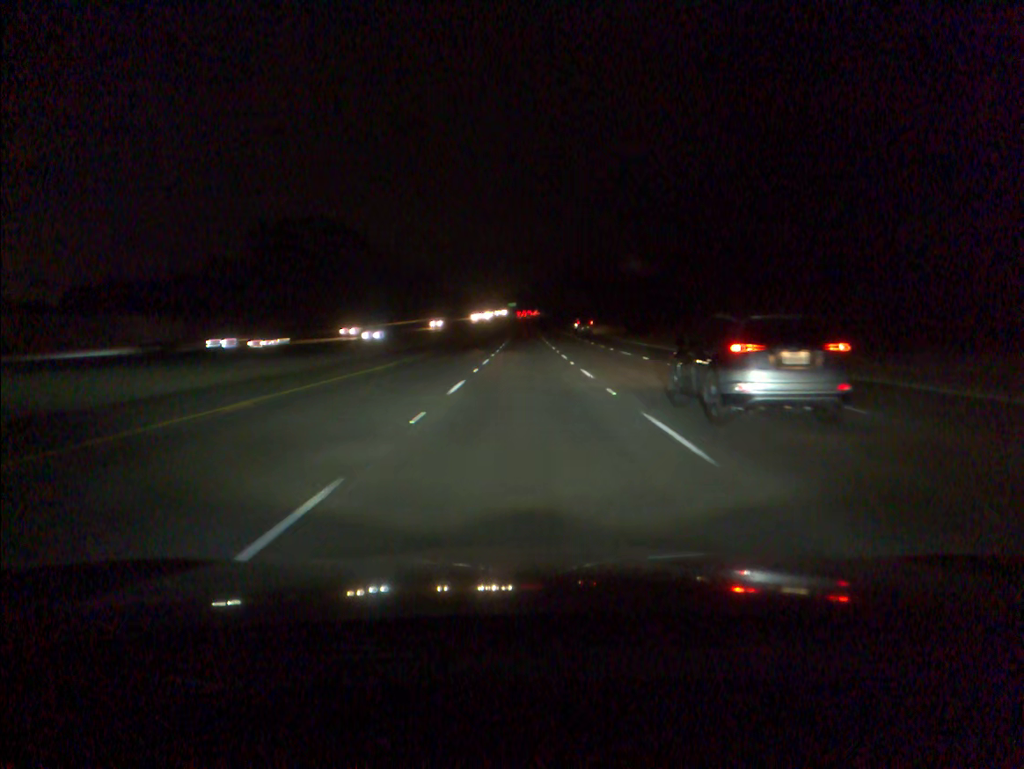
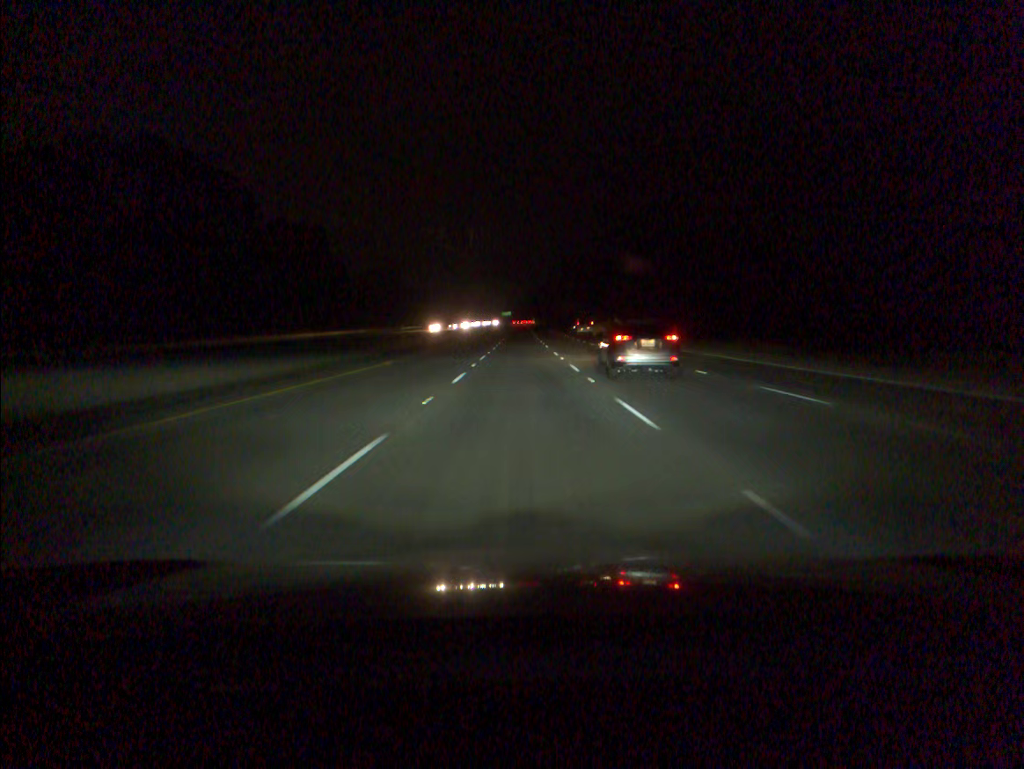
(+0.4, +70.0) m; 0°
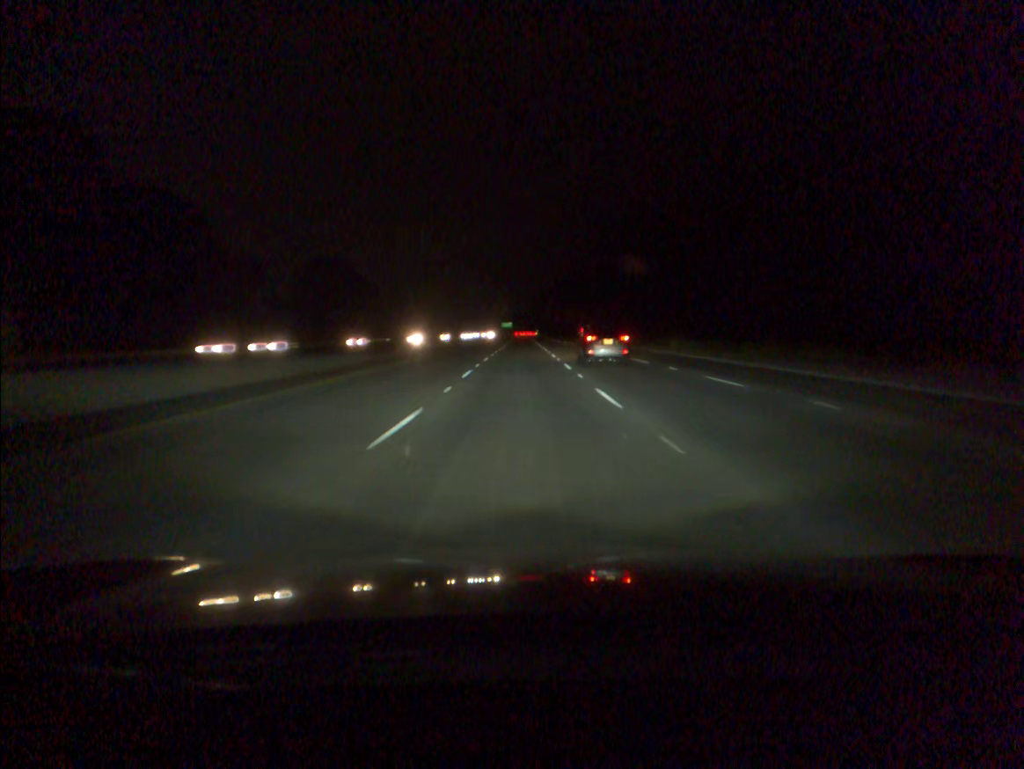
(-0.1, +69.5) m; 0°
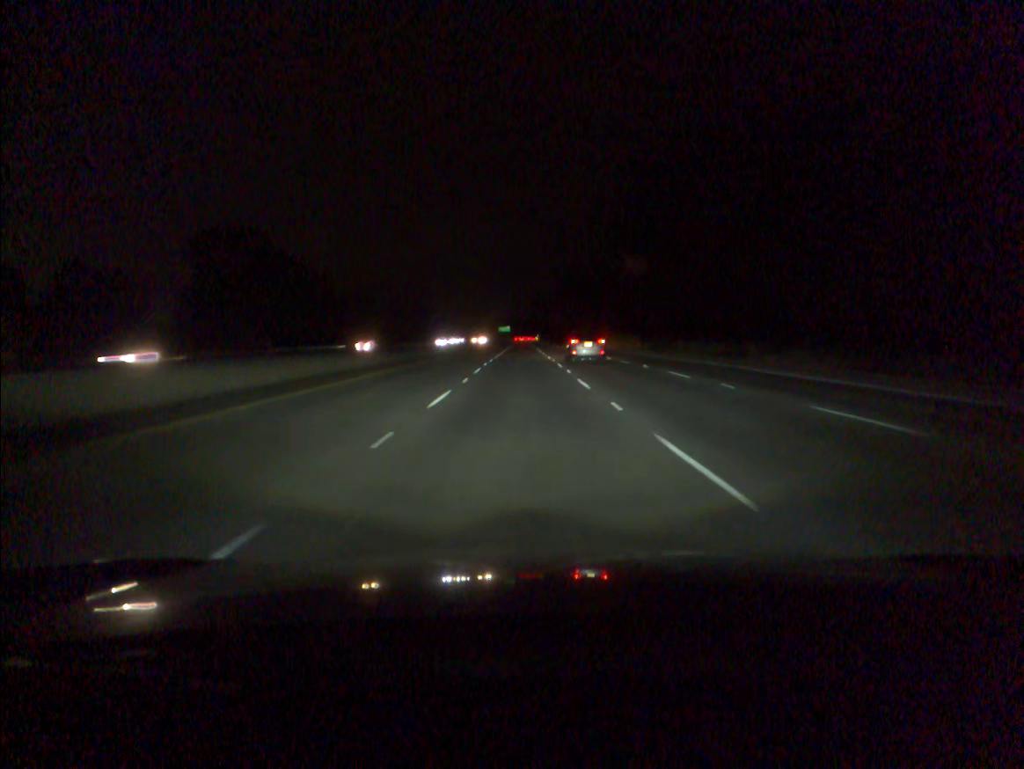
(+0.1, +52.0) m; 0°
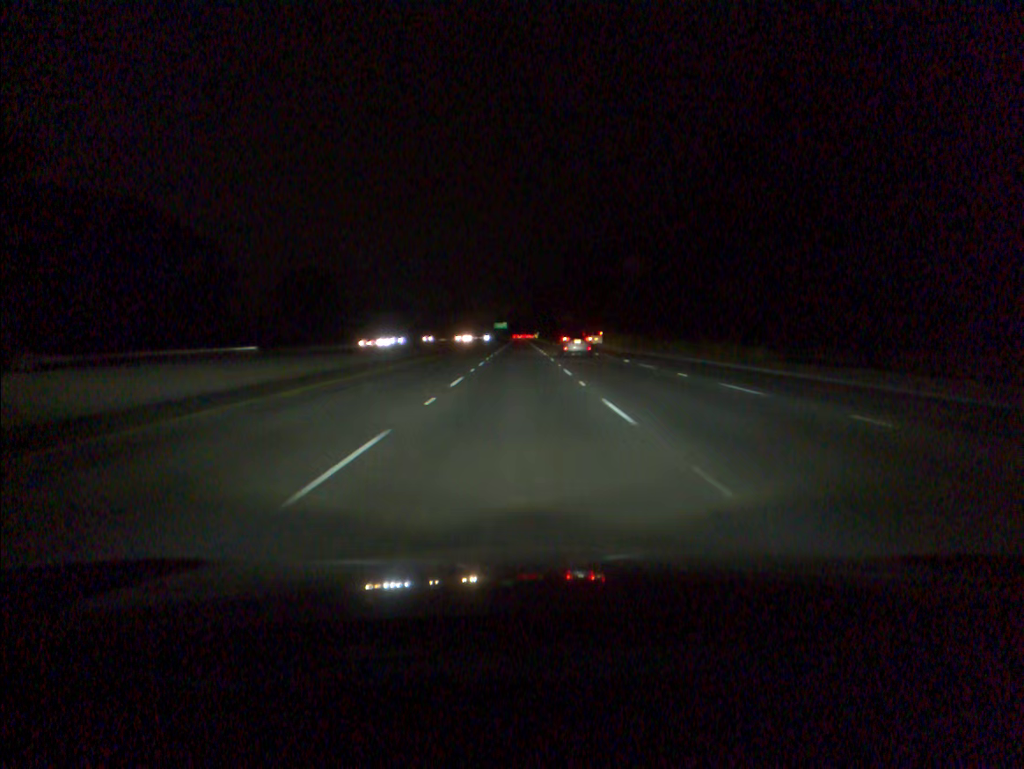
(0.0, +52.3) m; 0°
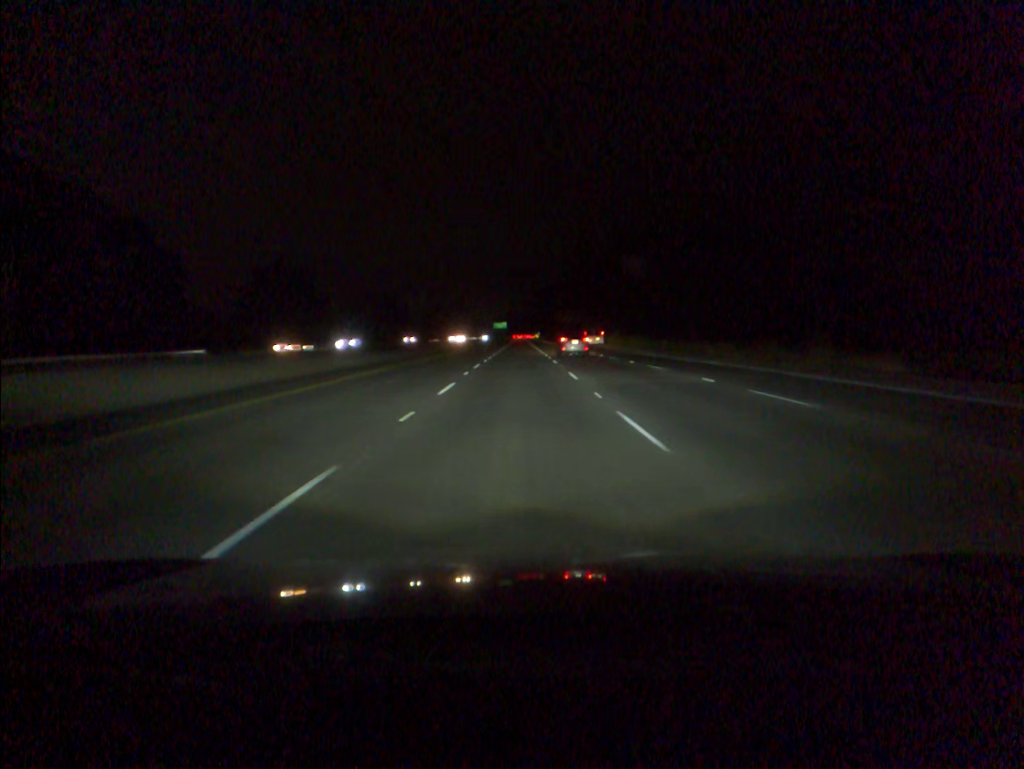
(0.0, +17.5) m; 0°
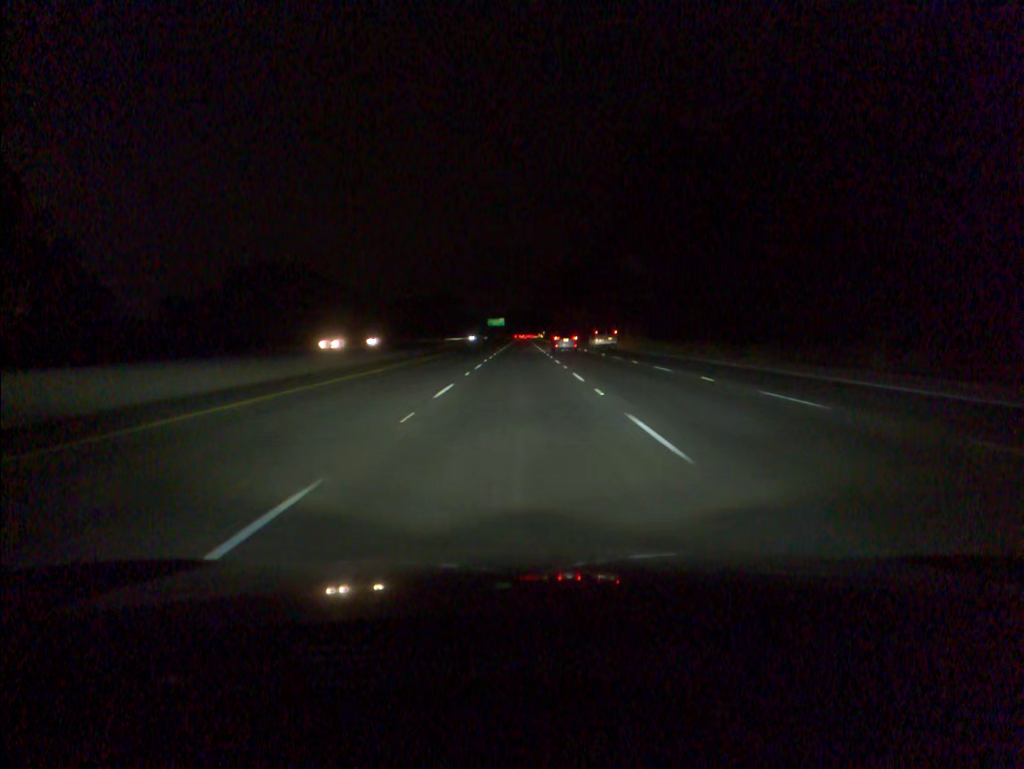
(-0.1, +88.1) m; 0°
